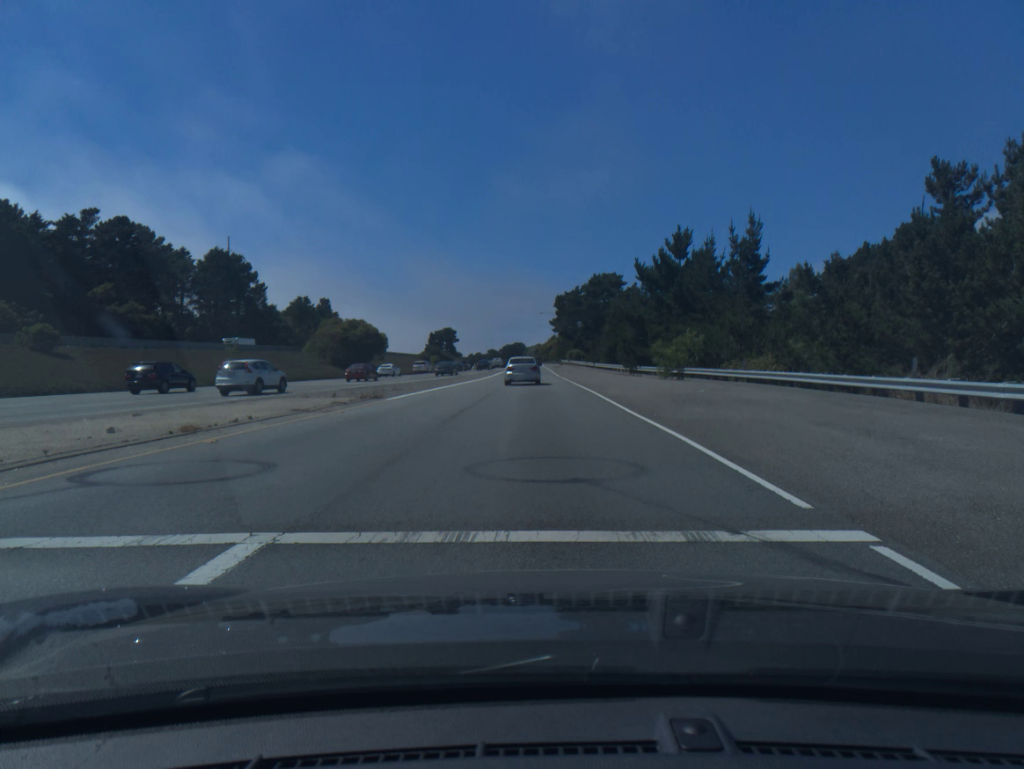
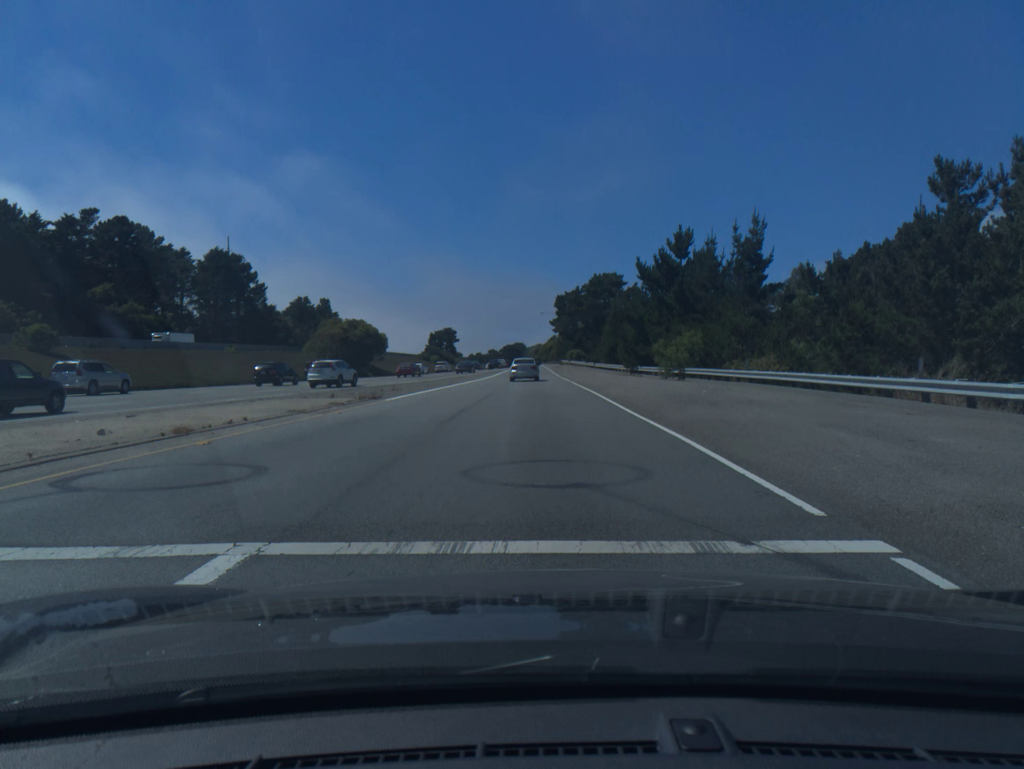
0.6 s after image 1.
(0.0, +0.3) m; 0°
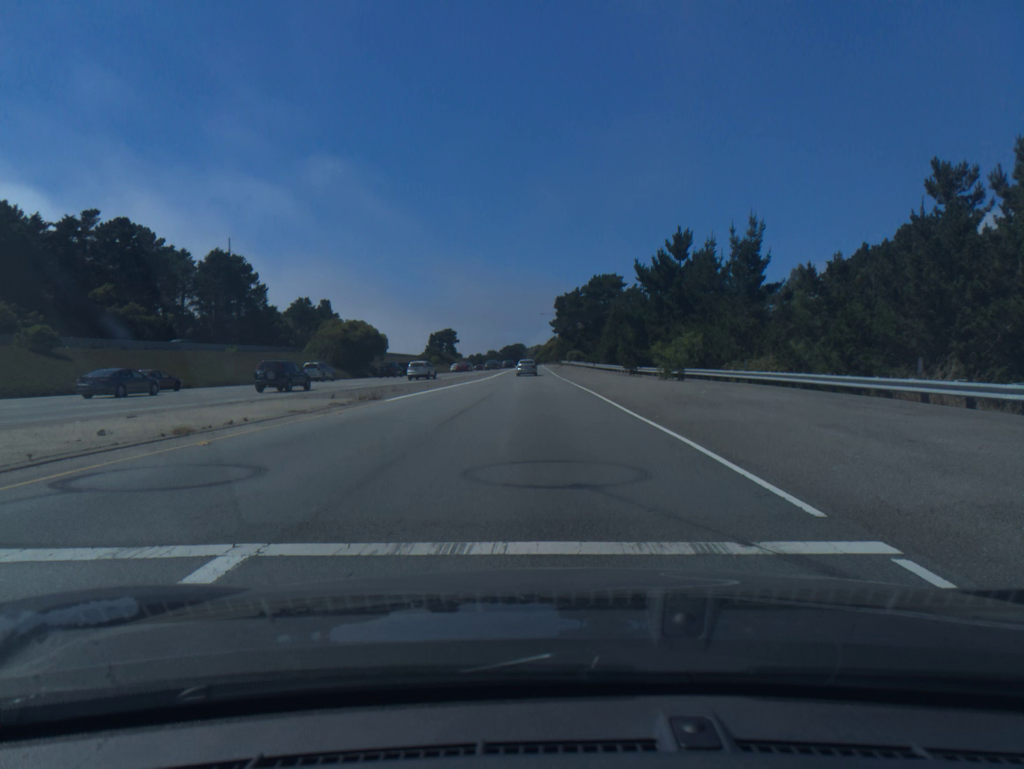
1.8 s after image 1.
(0.0, 0.0) m; 0°
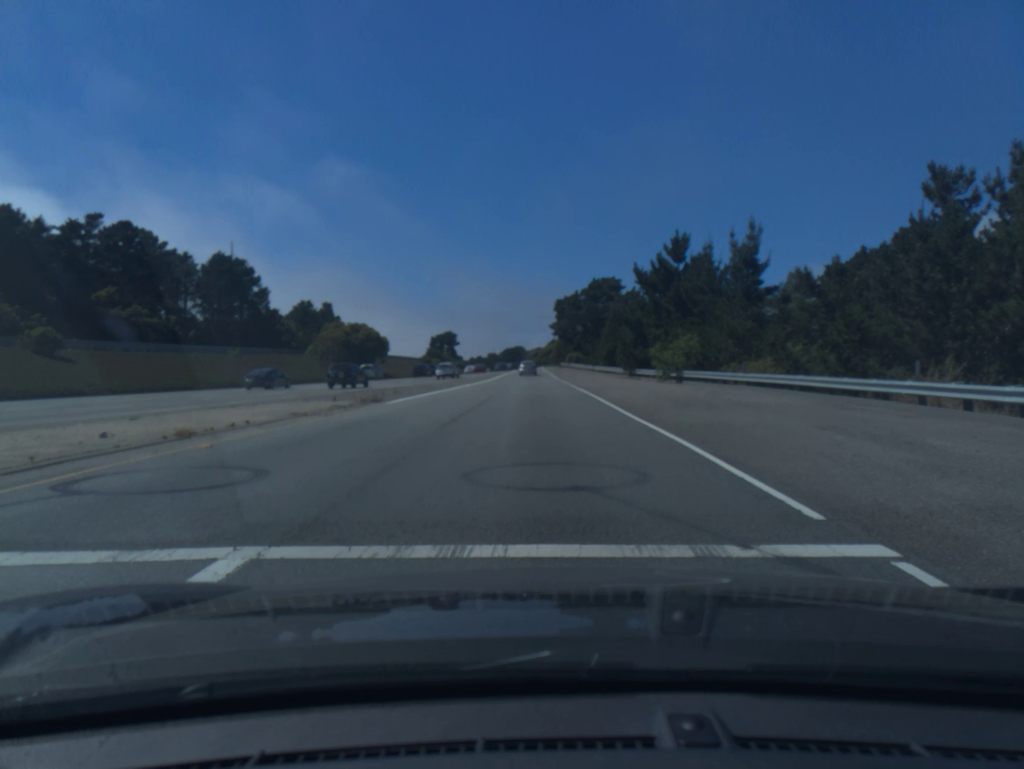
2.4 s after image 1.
(0.0, 0.0) m; 0°
